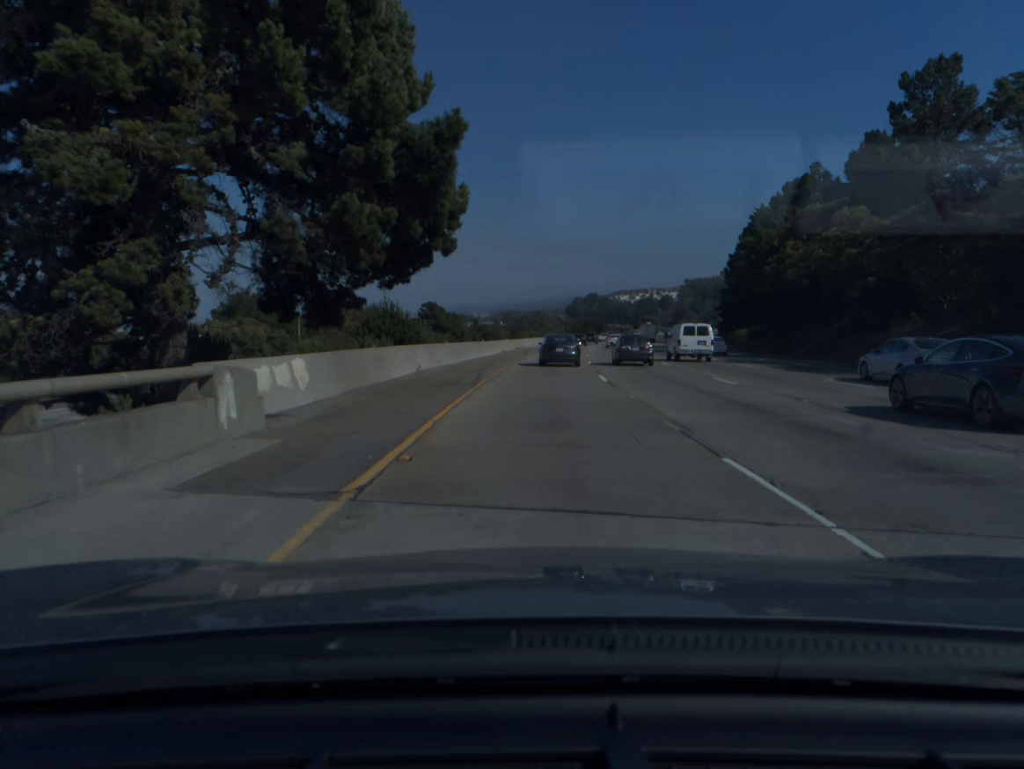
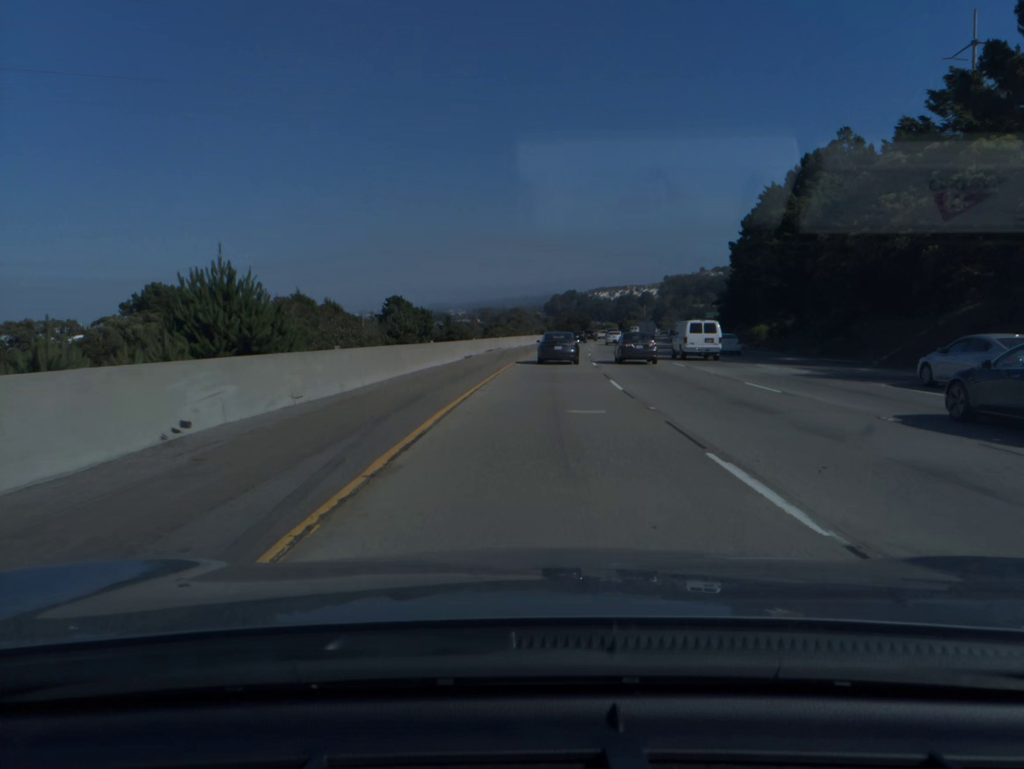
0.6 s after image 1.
(+0.2, +18.6) m; +1°
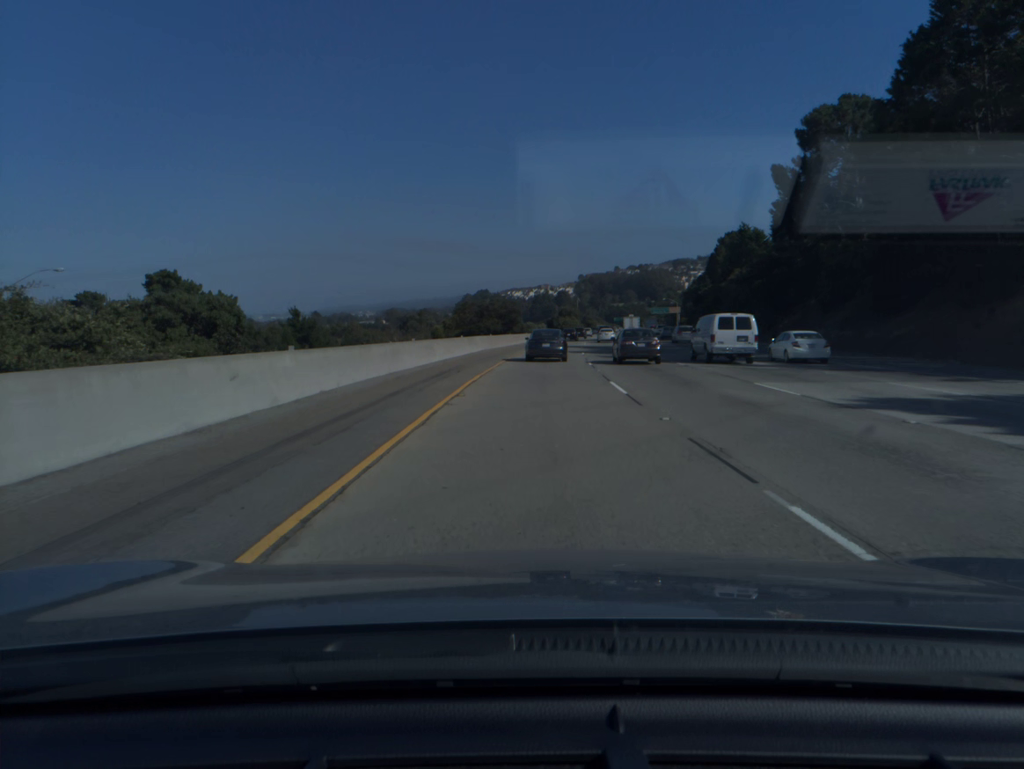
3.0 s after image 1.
(+4.4, +75.5) m; +6°
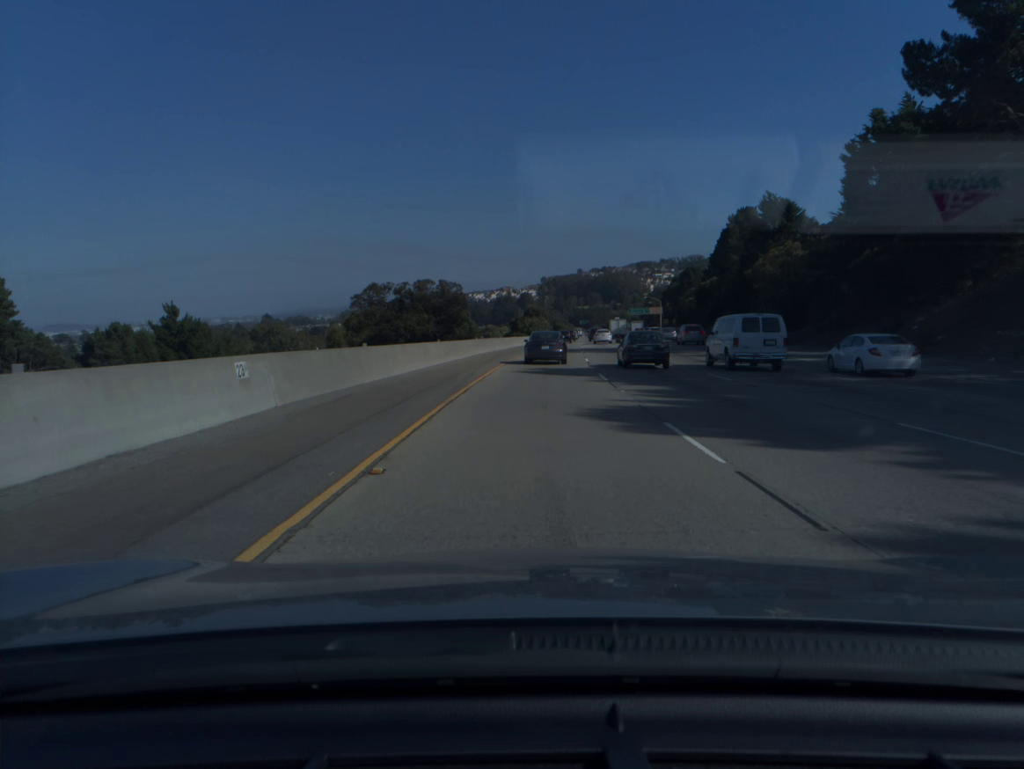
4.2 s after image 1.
(+0.9, +38.0) m; +3°
